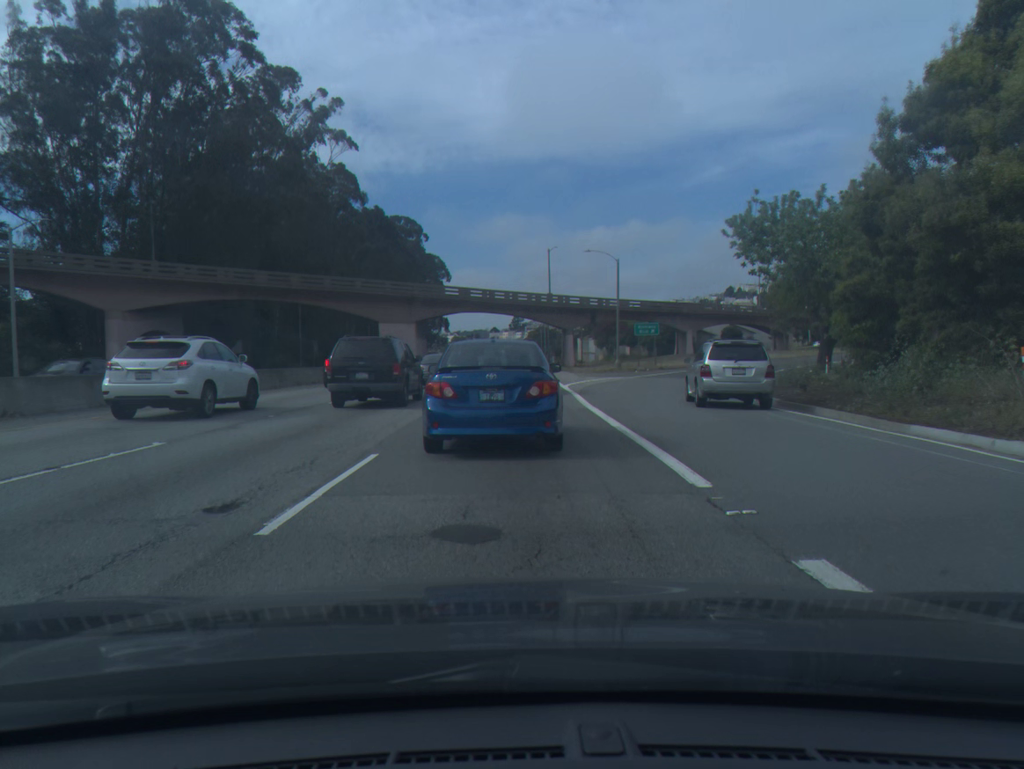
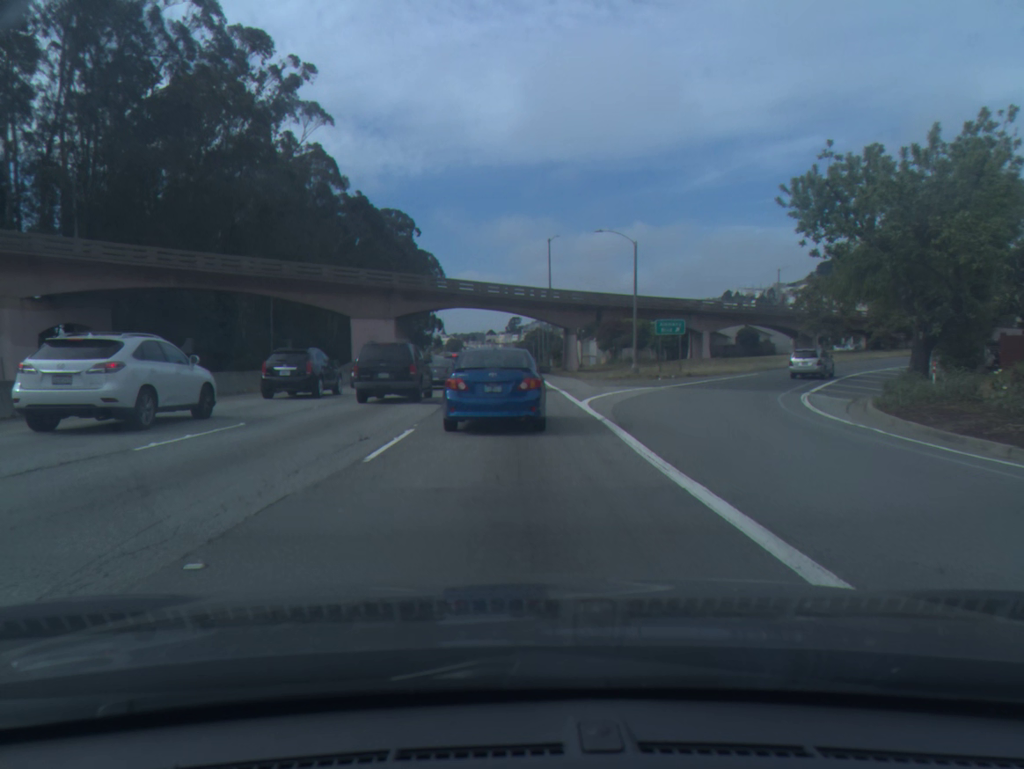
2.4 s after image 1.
(0.0, +10.9) m; 0°
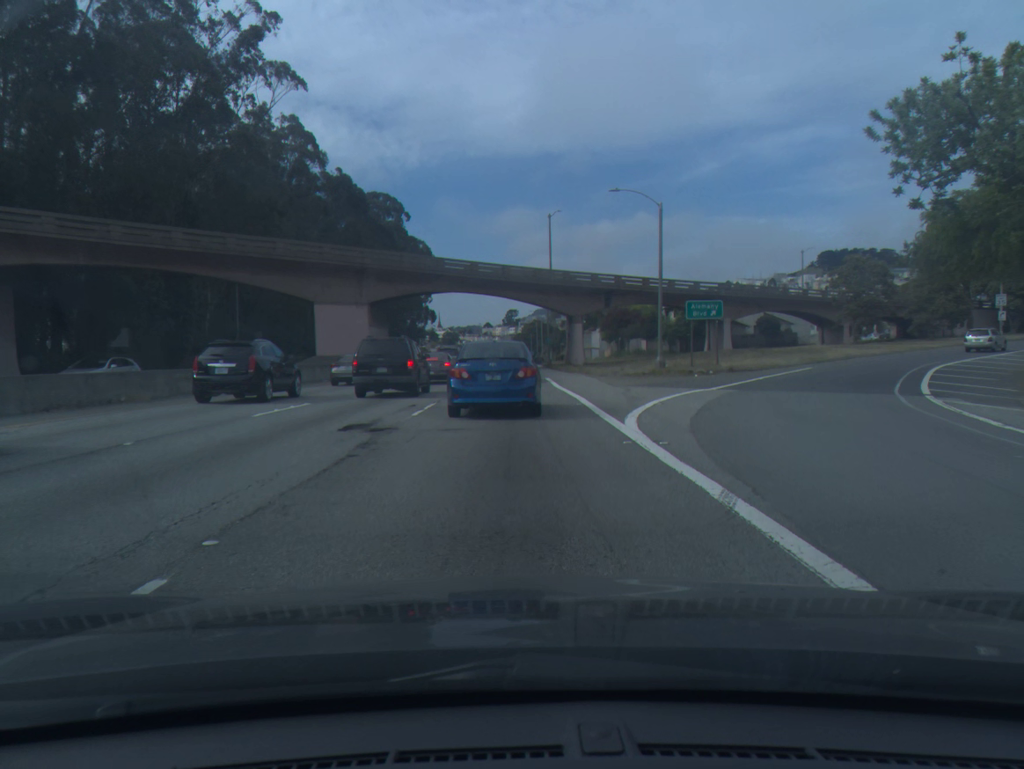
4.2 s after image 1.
(0.0, +9.7) m; 0°
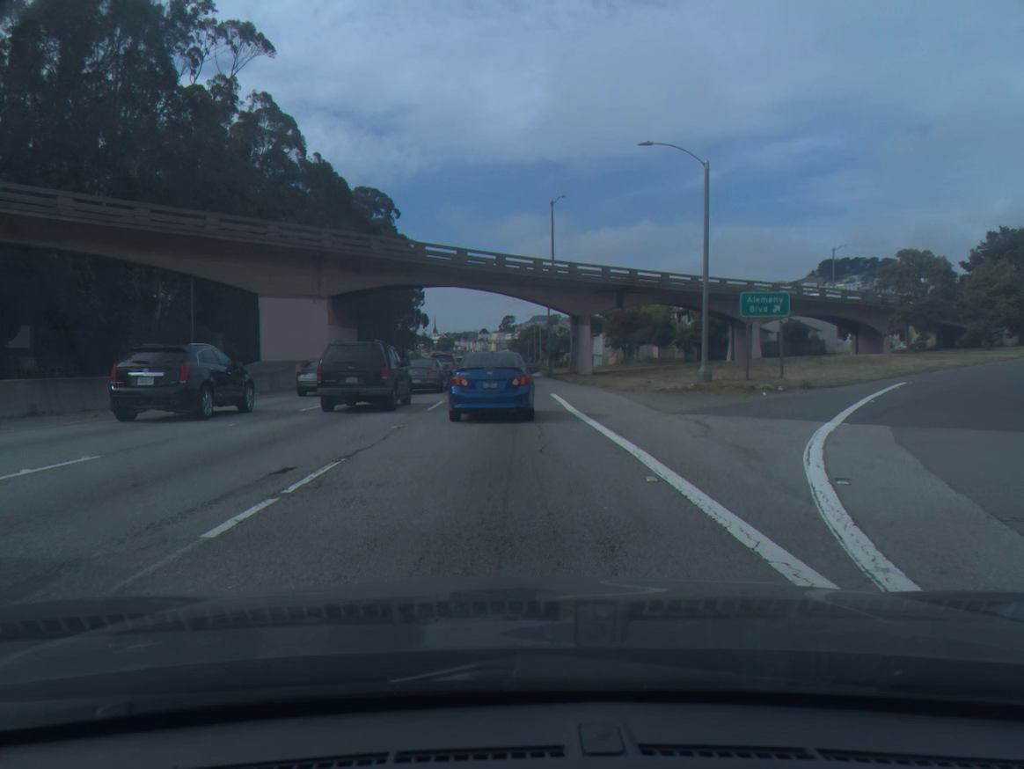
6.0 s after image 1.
(+0.1, +10.1) m; +1°
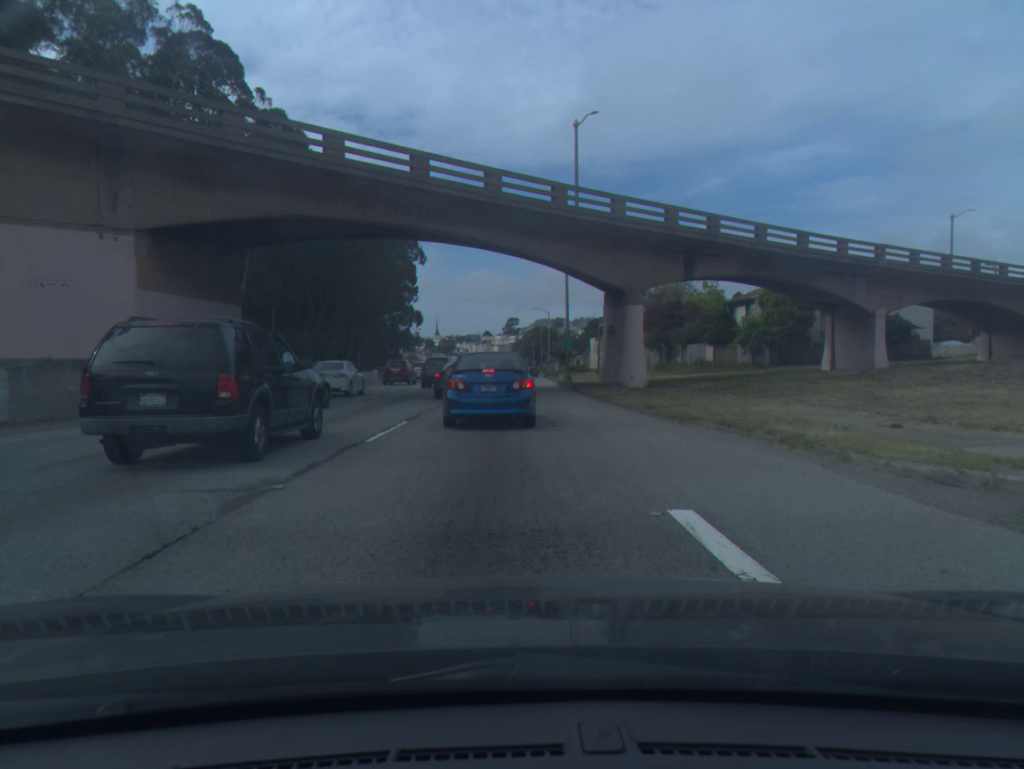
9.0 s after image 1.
(-0.1, +22.1) m; -1°
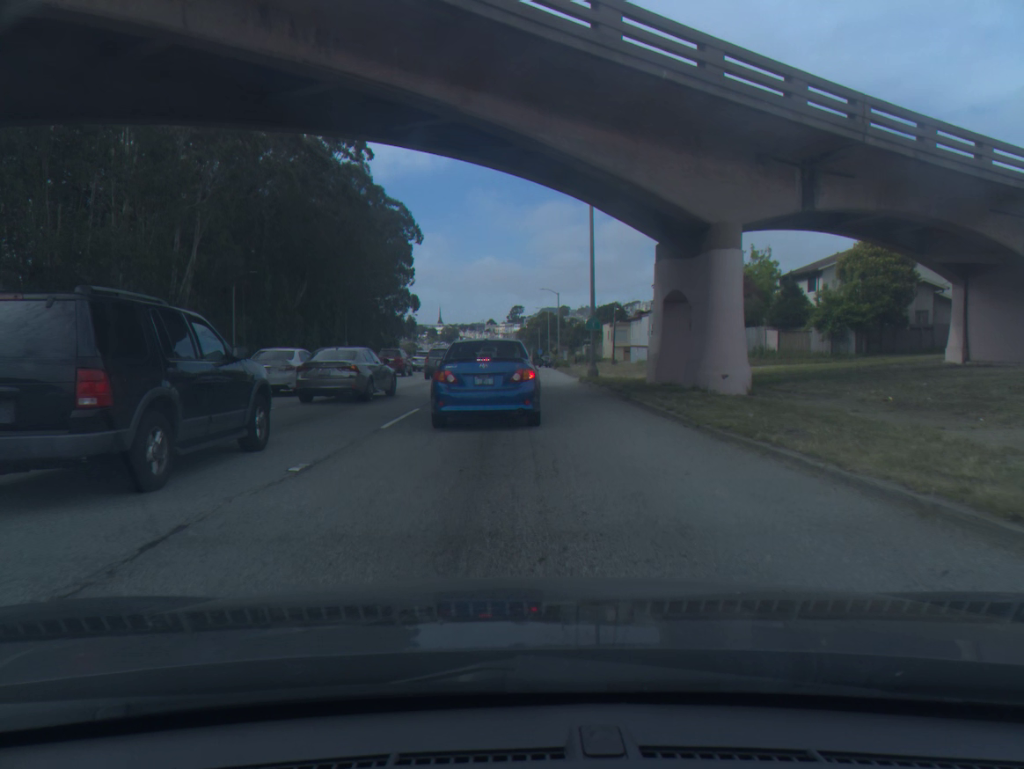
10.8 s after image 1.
(0.0, +14.2) m; 0°
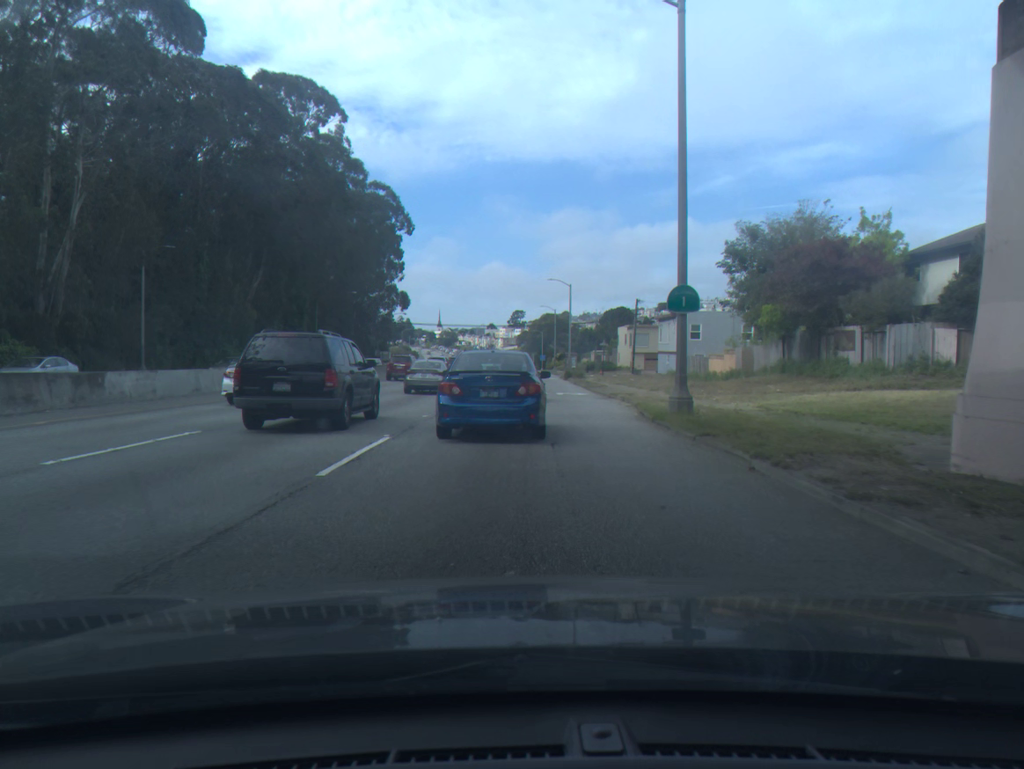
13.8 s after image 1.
(-0.1, +19.2) m; 0°
